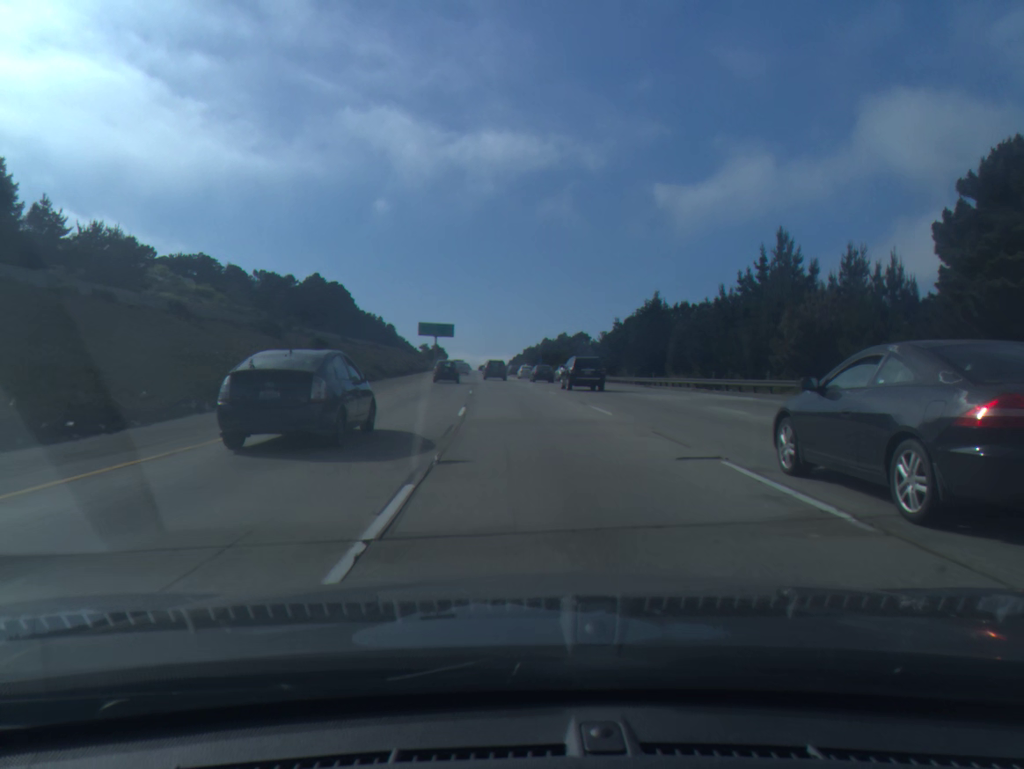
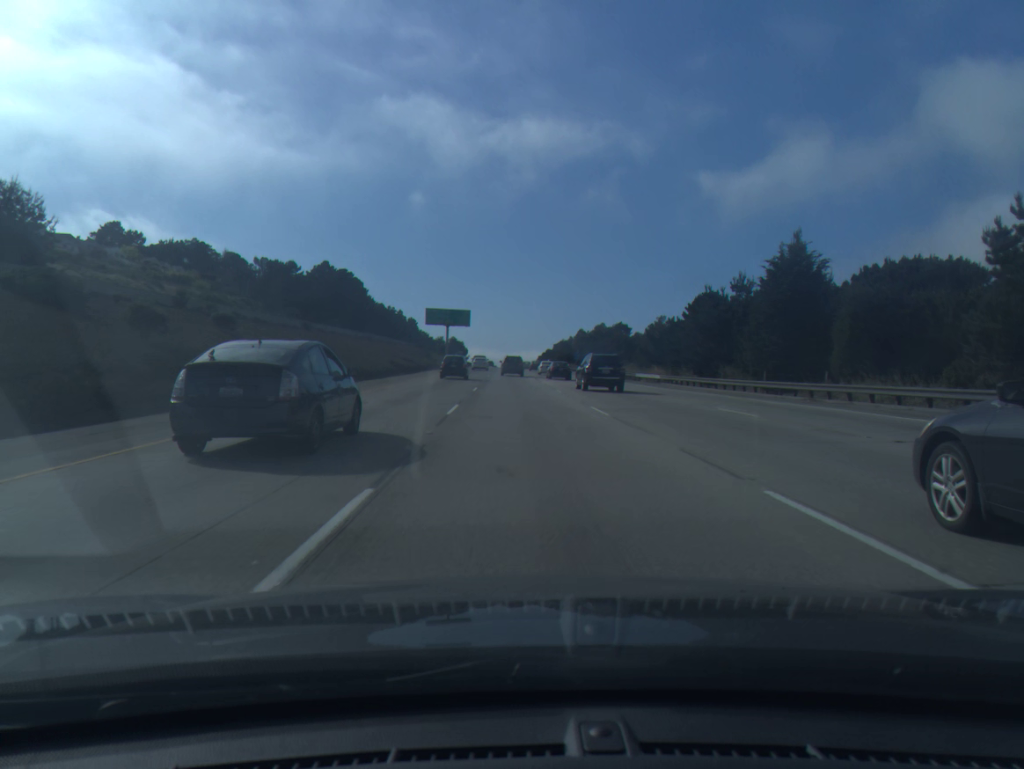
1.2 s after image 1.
(-0.6, +30.0) m; -2°
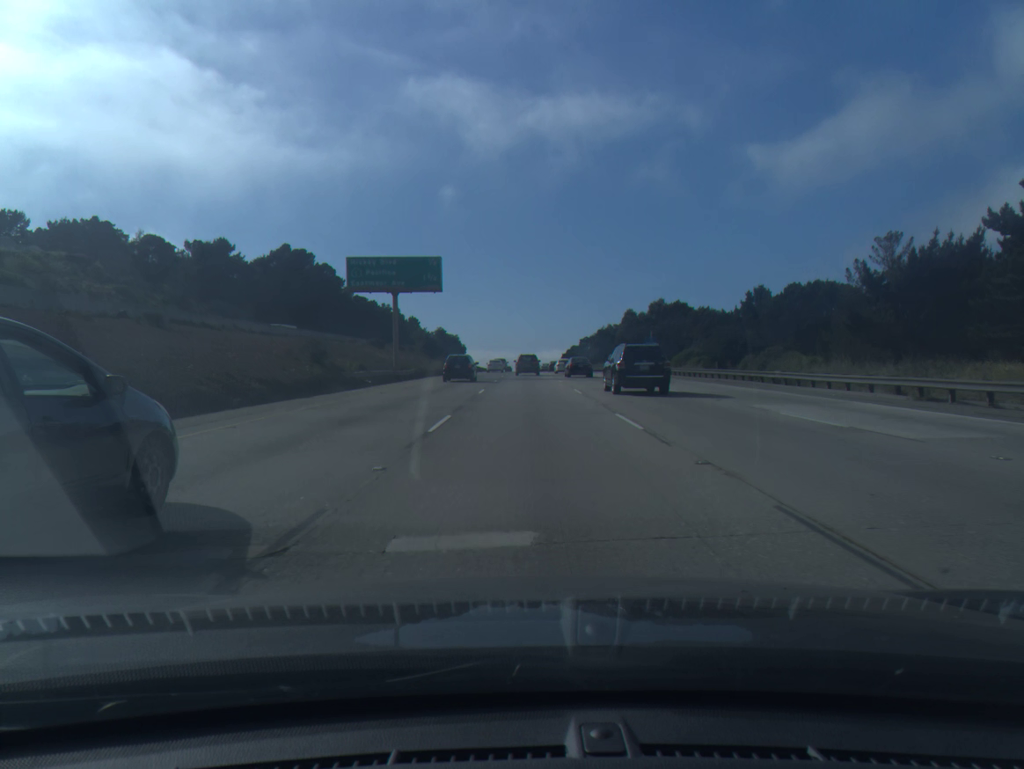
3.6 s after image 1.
(-0.8, +62.6) m; -1°
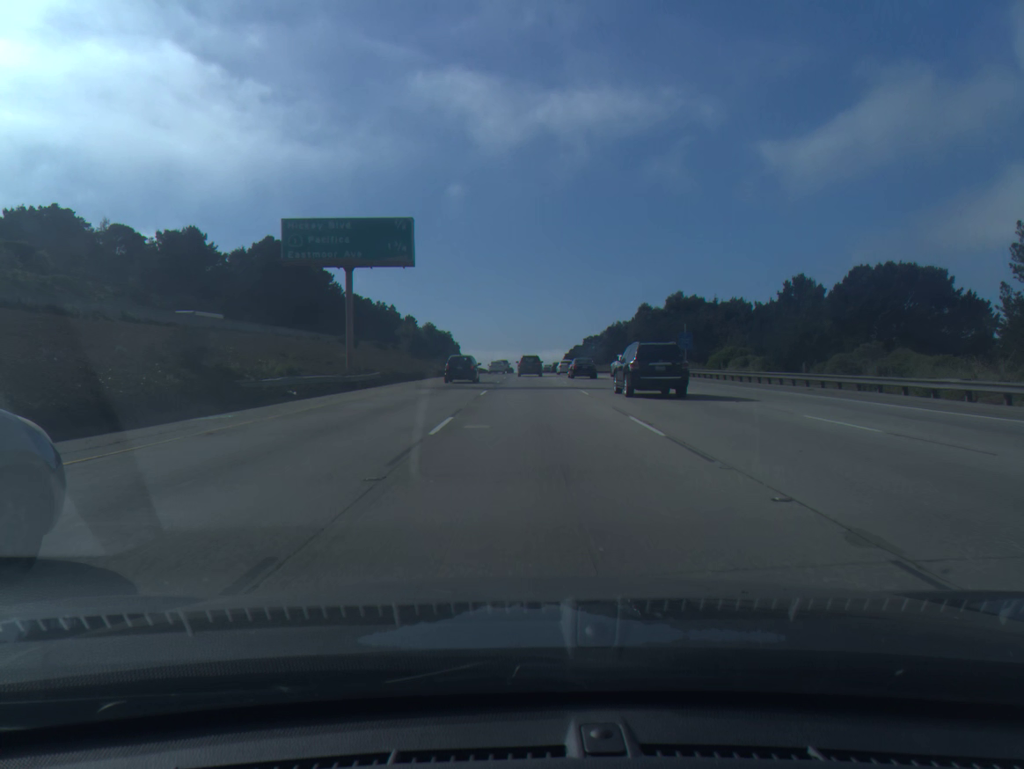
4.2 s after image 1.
(0.0, +15.9) m; 0°
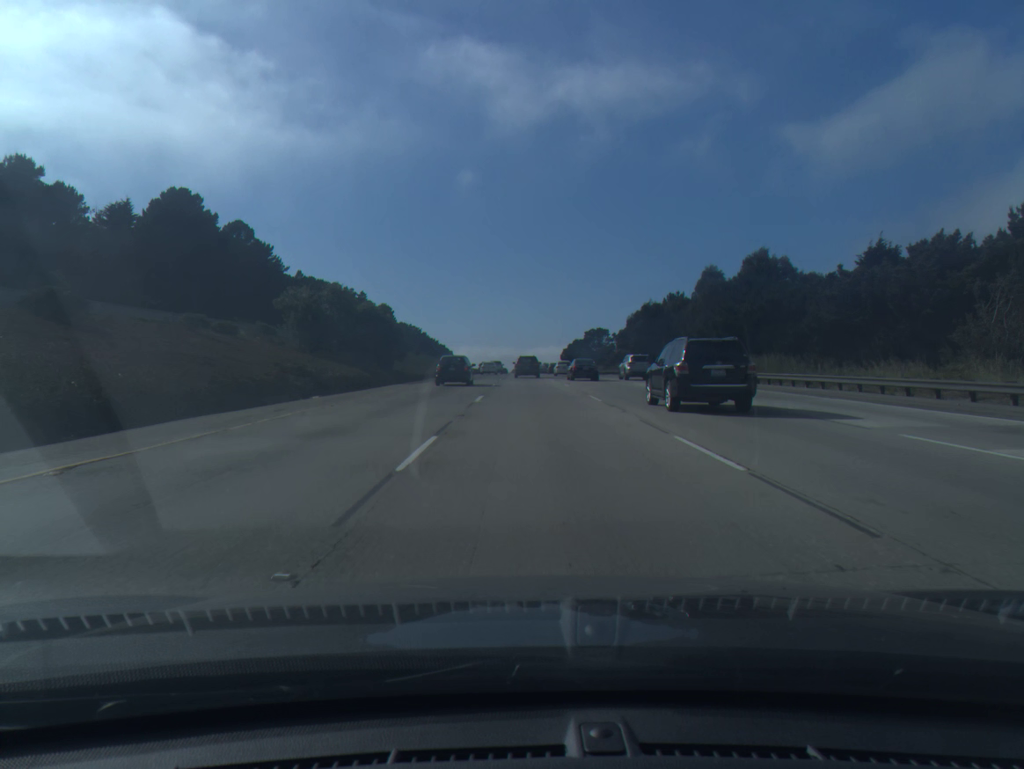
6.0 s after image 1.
(+0.1, +47.9) m; +1°
